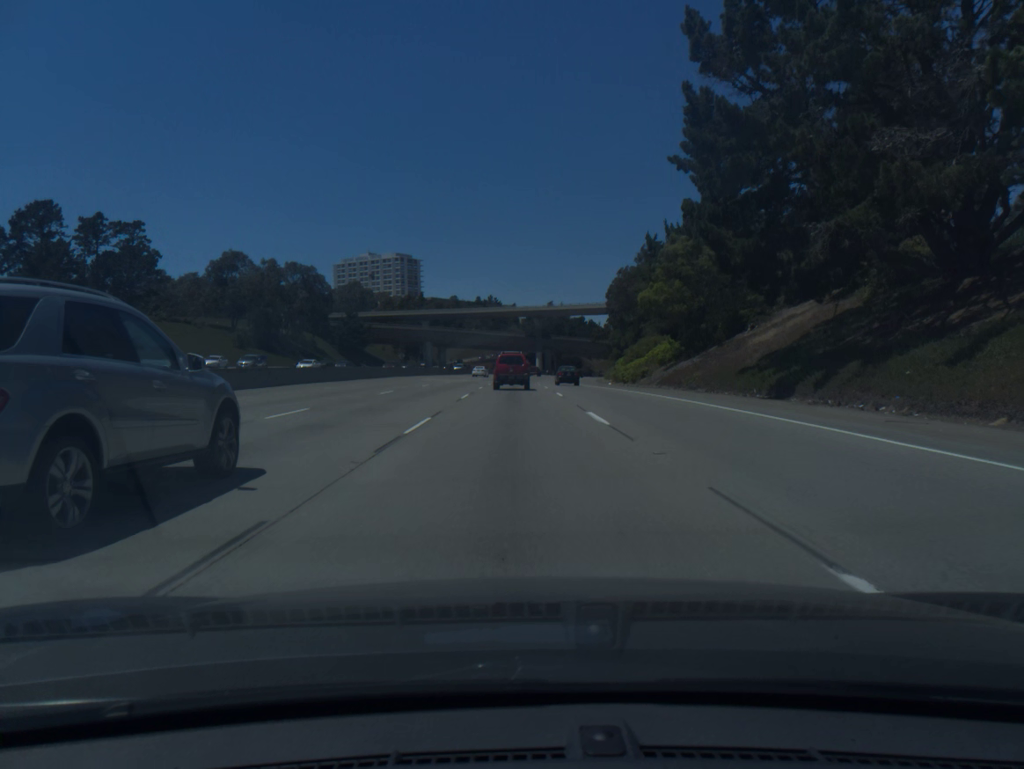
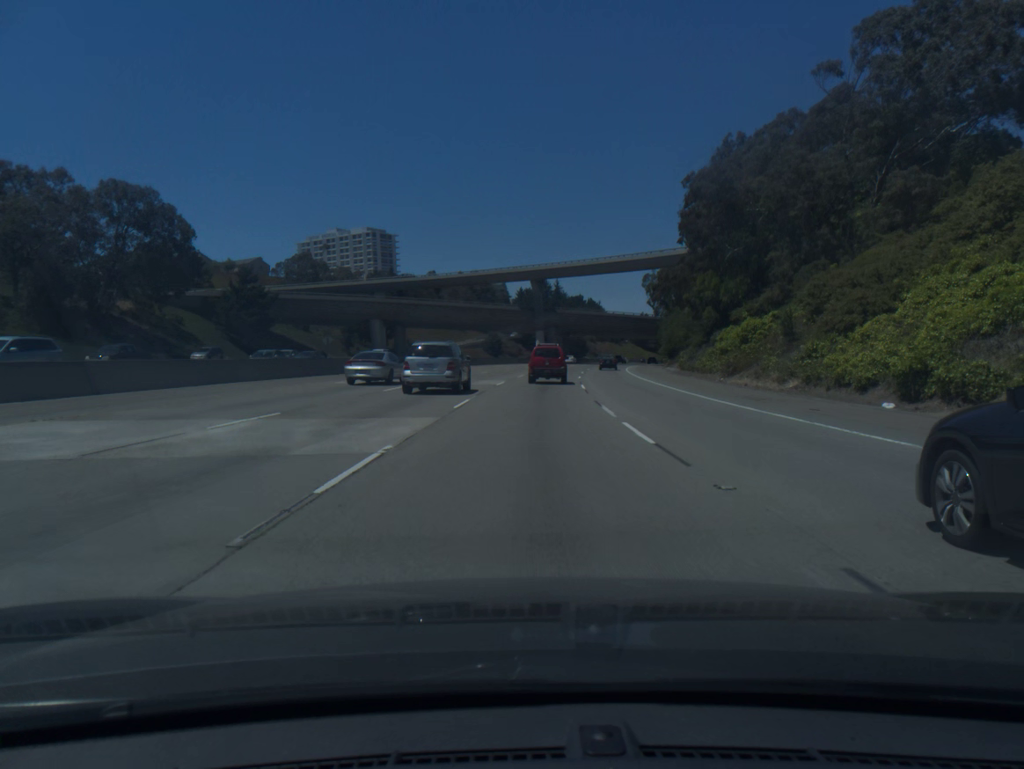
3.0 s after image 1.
(-0.4, +62.0) m; +1°
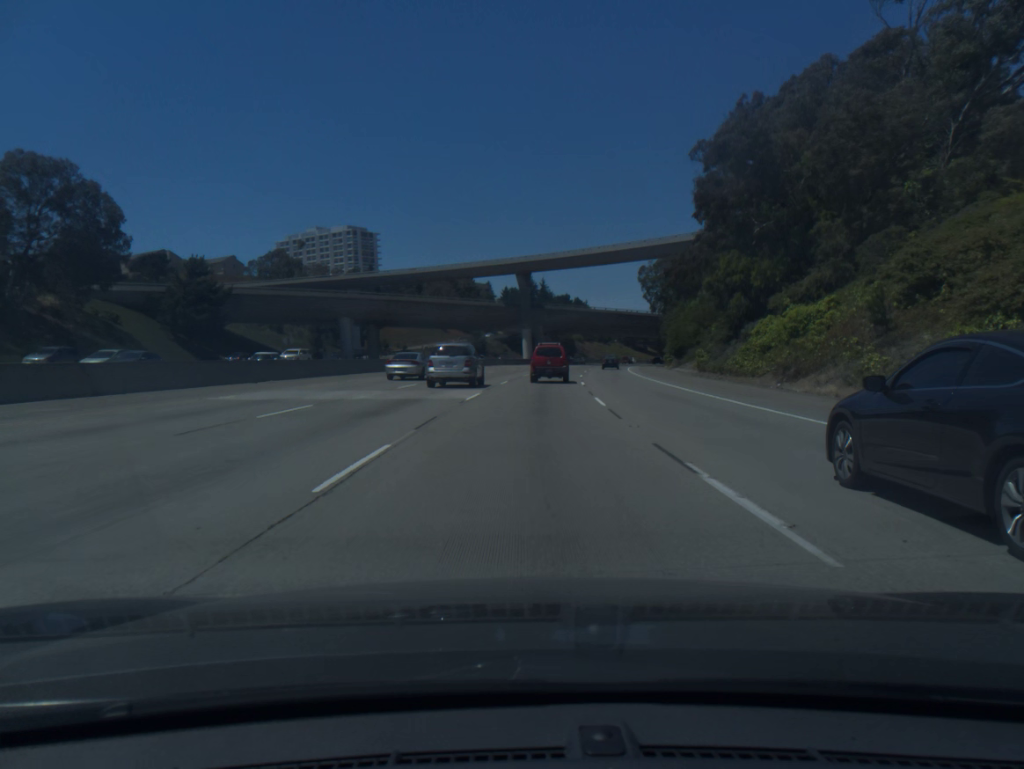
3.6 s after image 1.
(+0.1, +12.1) m; +1°
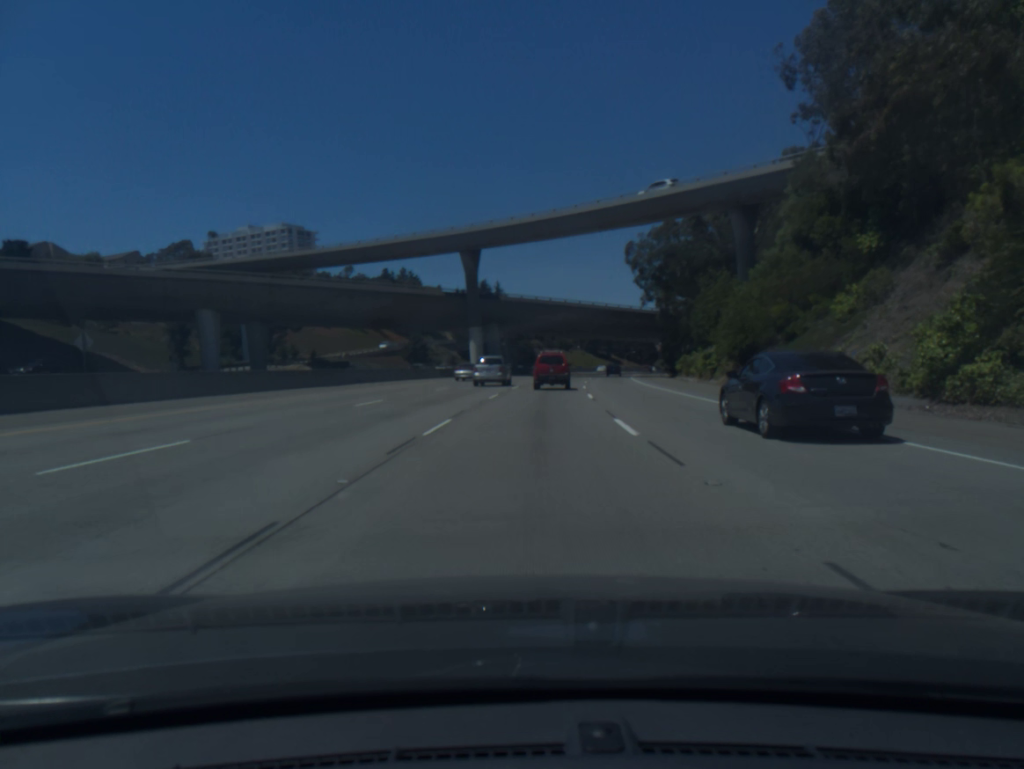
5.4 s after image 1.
(+1.0, +36.2) m; +3°
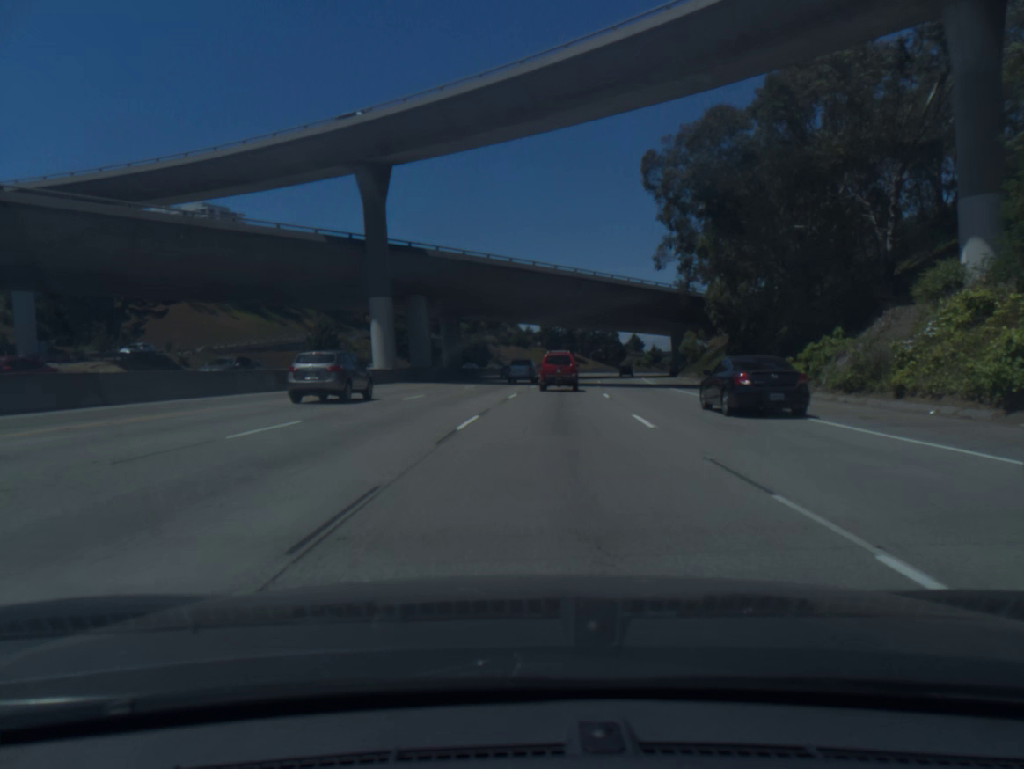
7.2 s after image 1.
(+1.1, +39.4) m; +3°
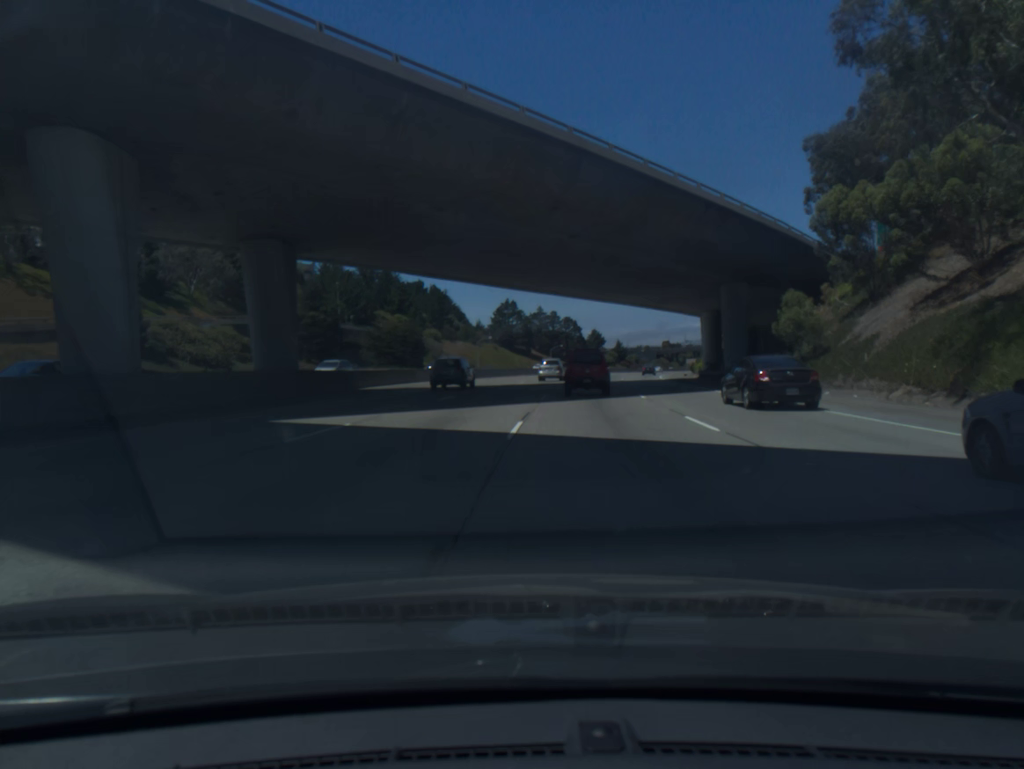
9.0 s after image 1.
(+1.3, +44.0) m; +3°
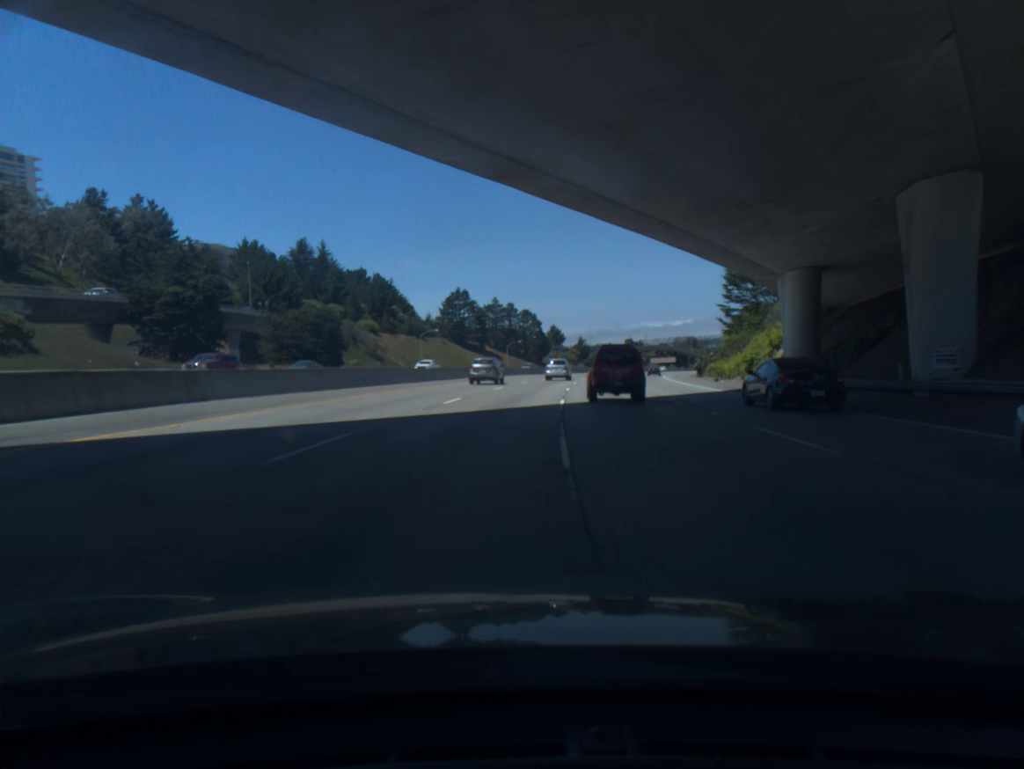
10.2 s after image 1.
(+0.8, +31.8) m; +3°
